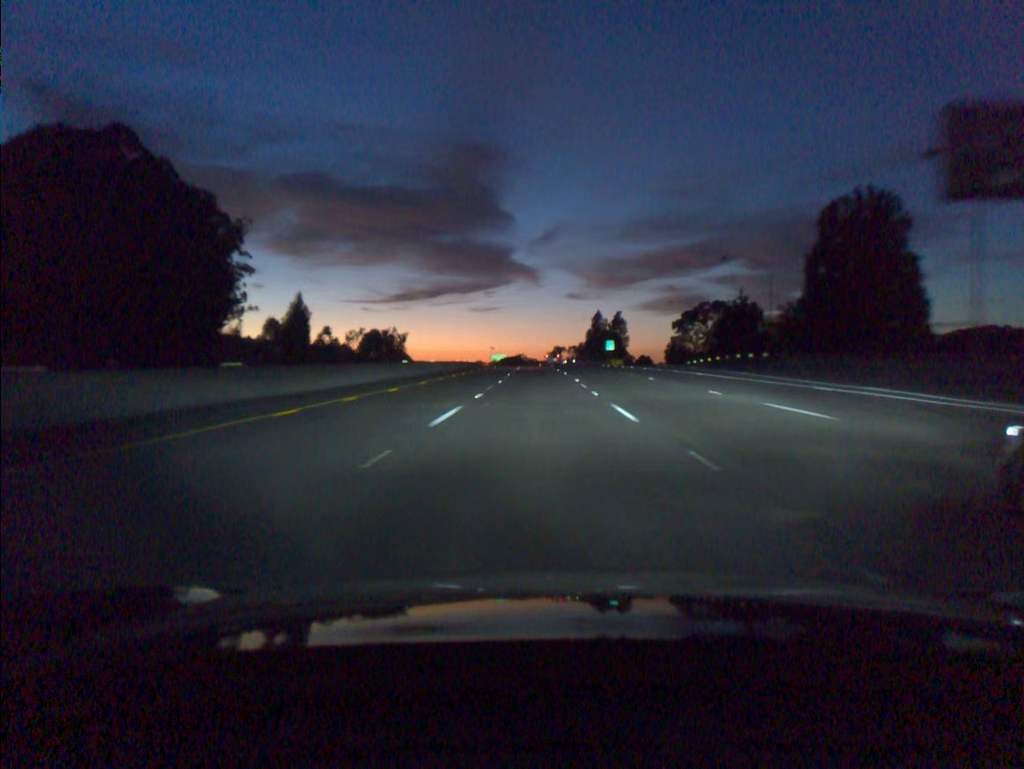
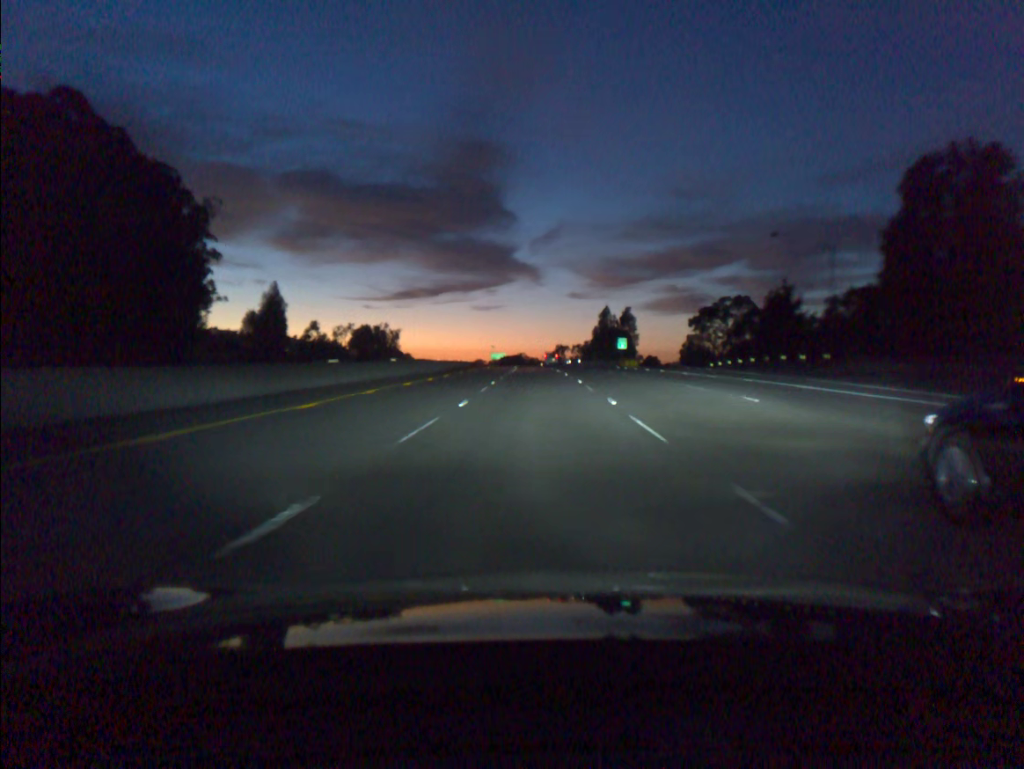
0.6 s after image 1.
(0.0, +18.3) m; 0°
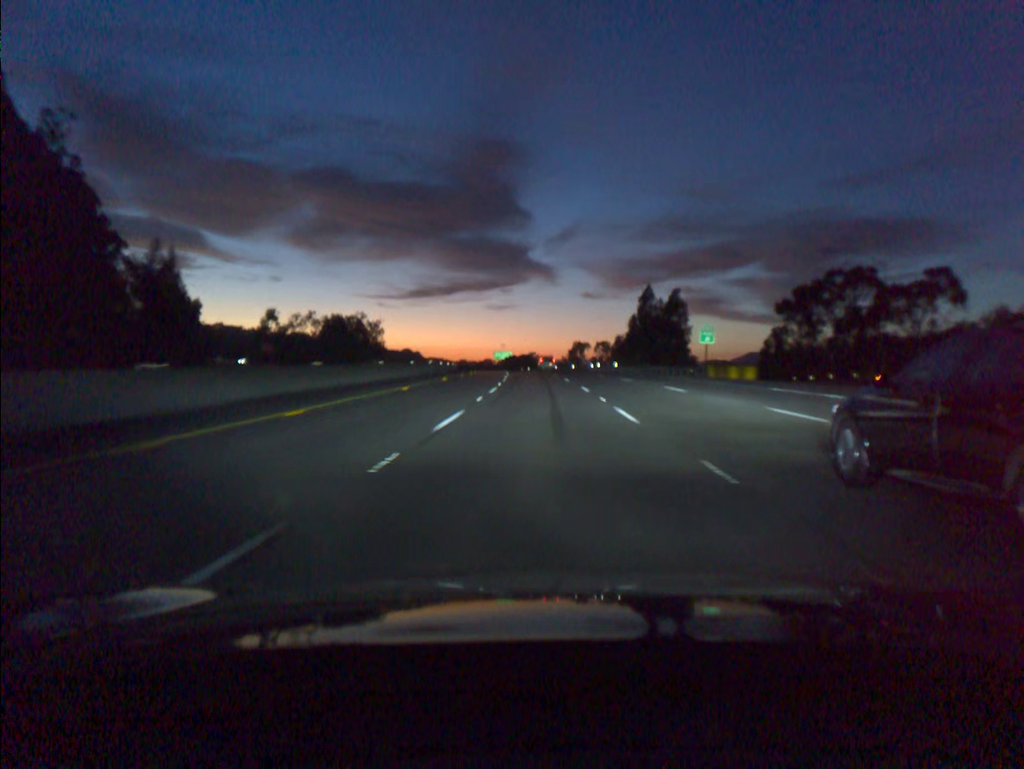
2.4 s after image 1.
(-0.3, +54.8) m; -1°
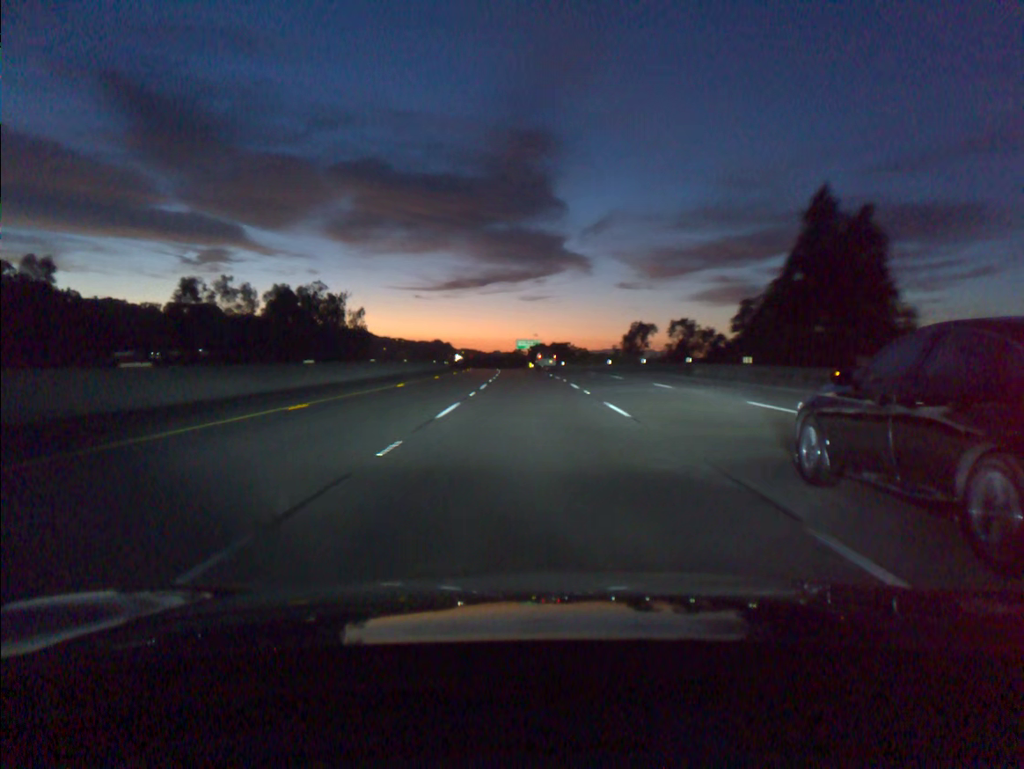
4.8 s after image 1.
(-1.1, +72.0) m; -2°
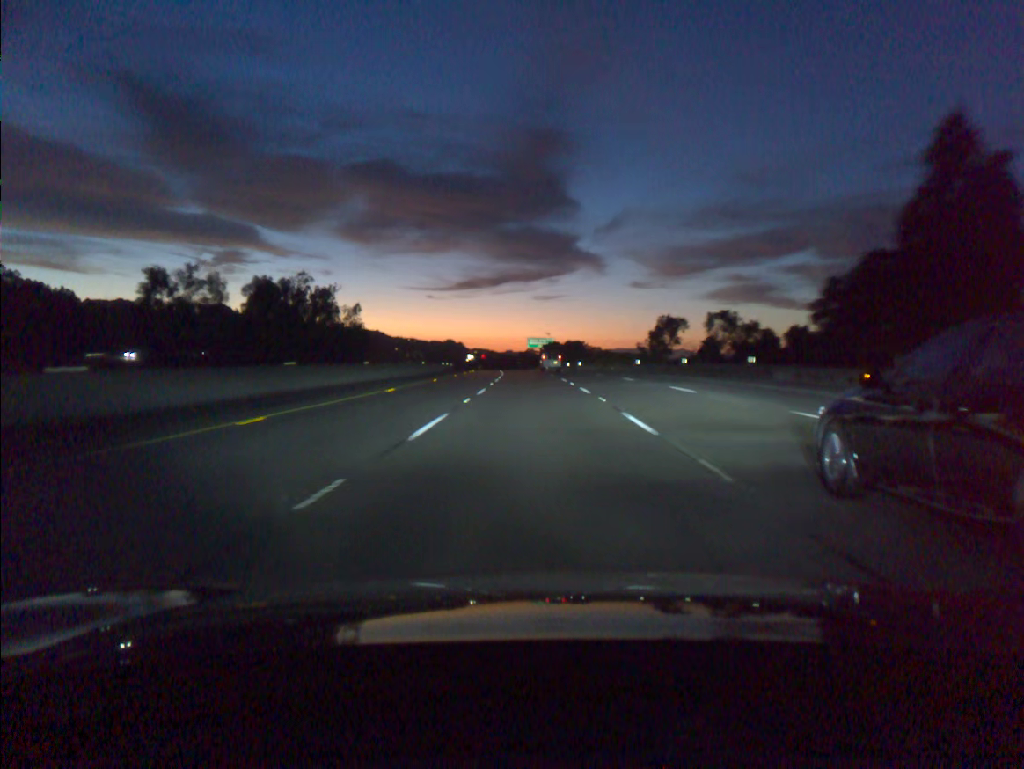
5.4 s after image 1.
(-0.1, +17.9) m; -1°
